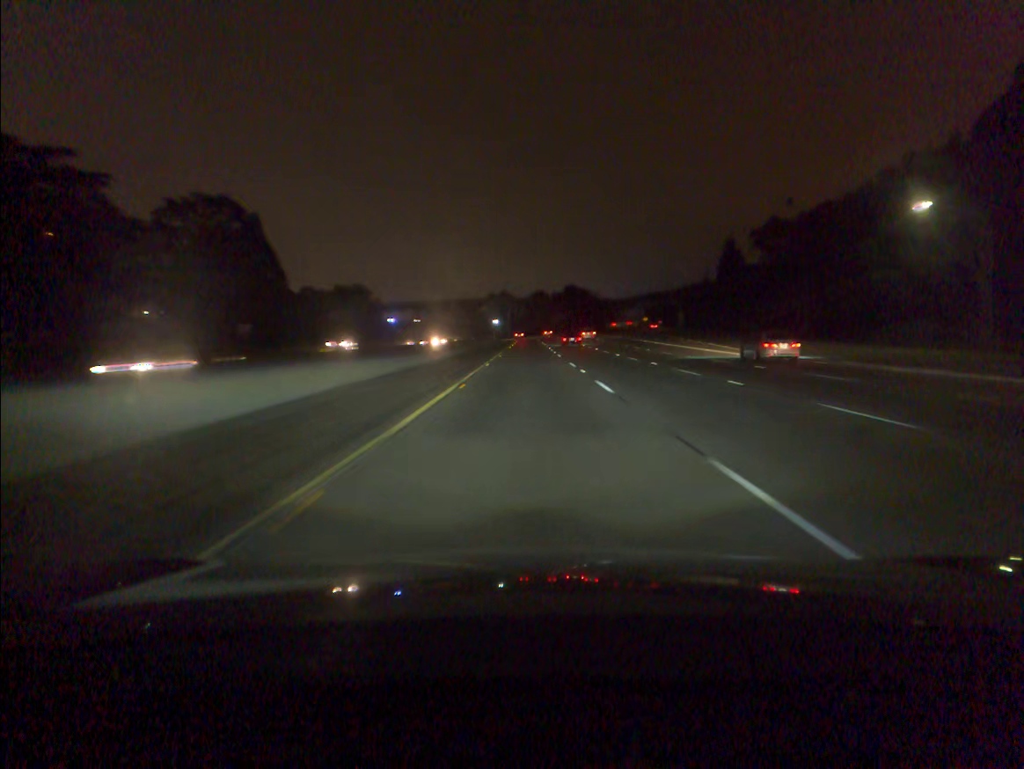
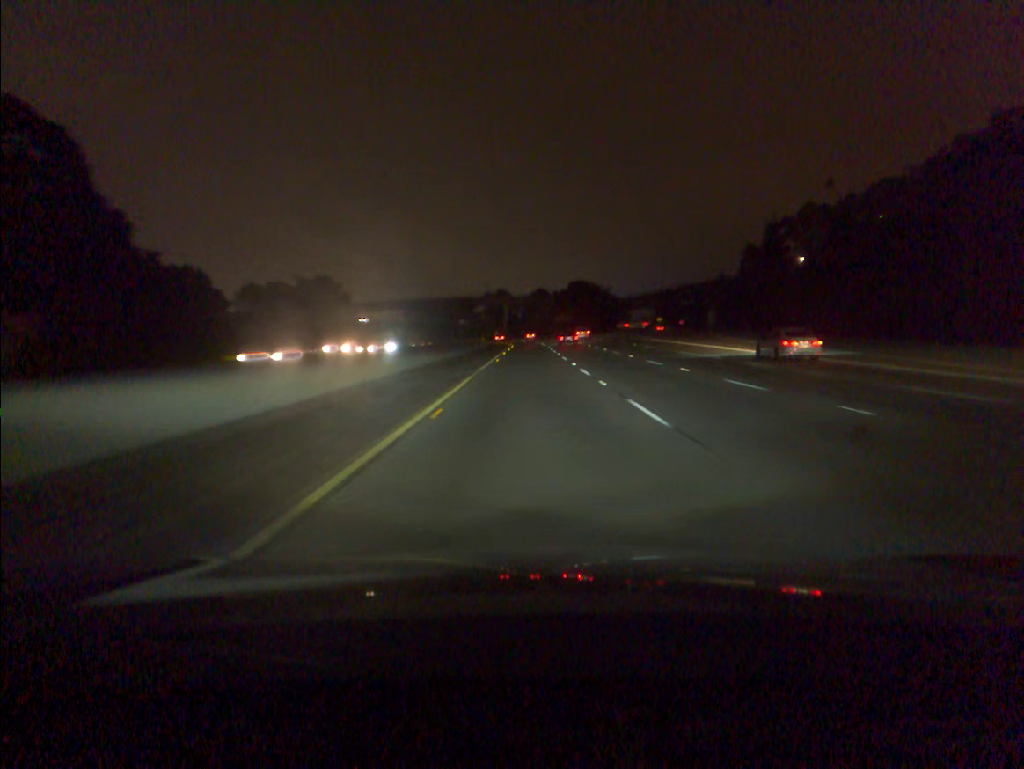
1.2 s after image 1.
(0.0, +36.1) m; 0°
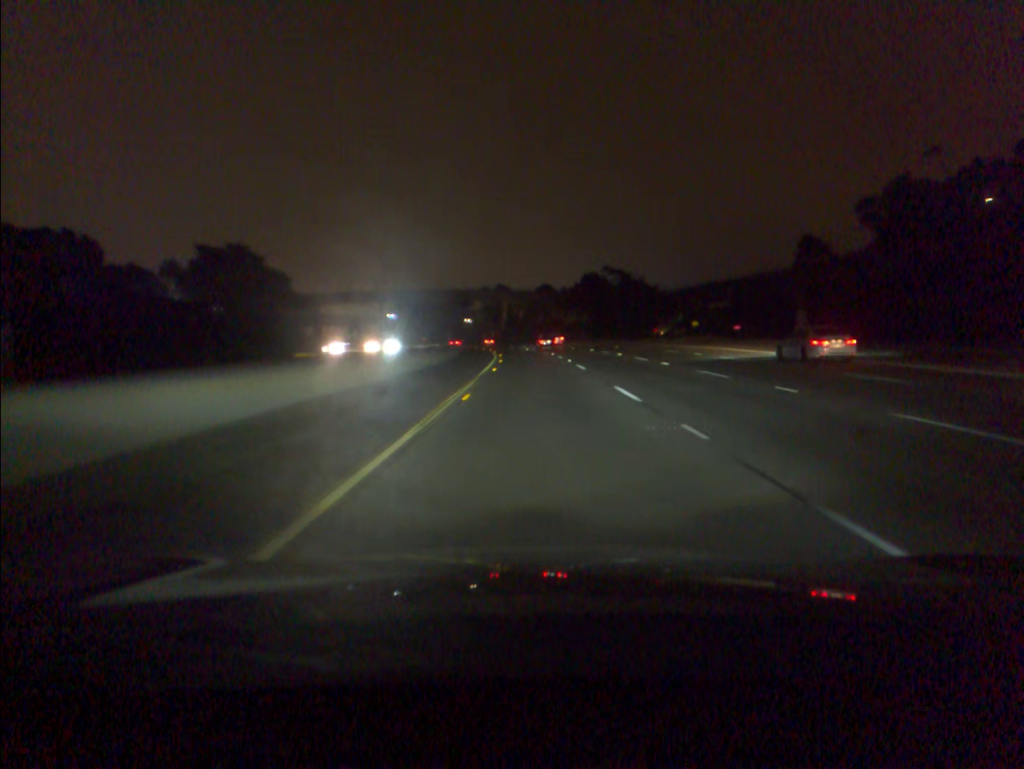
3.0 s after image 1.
(-0.1, +54.2) m; 0°
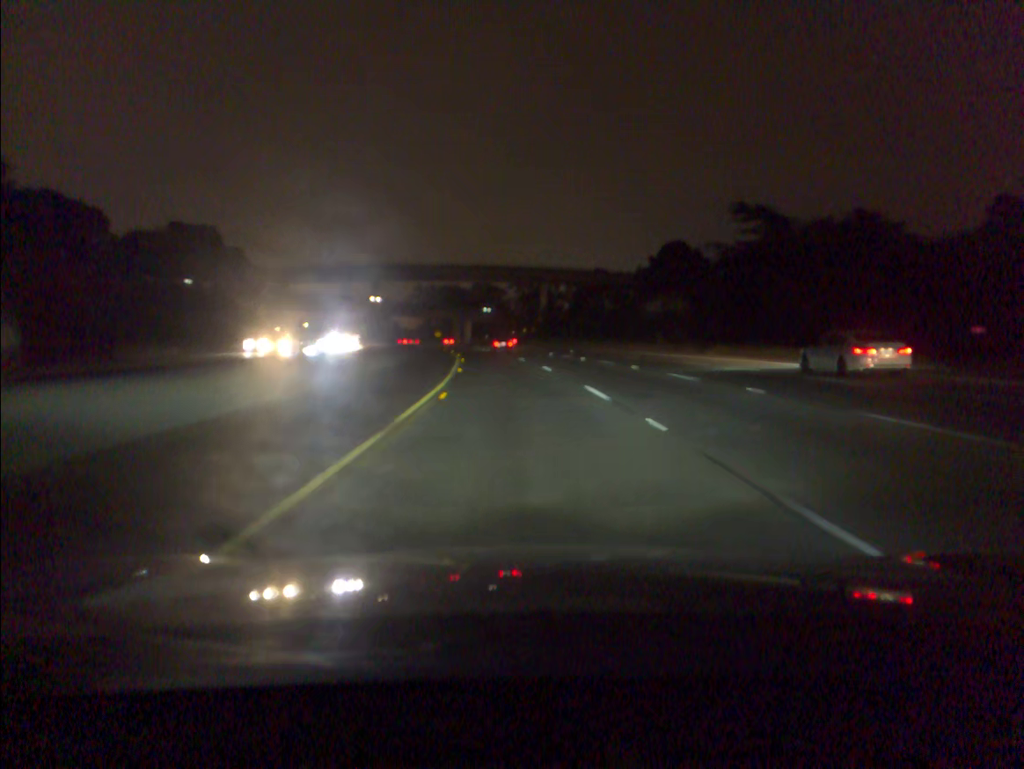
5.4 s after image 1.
(-0.8, +72.4) m; -3°
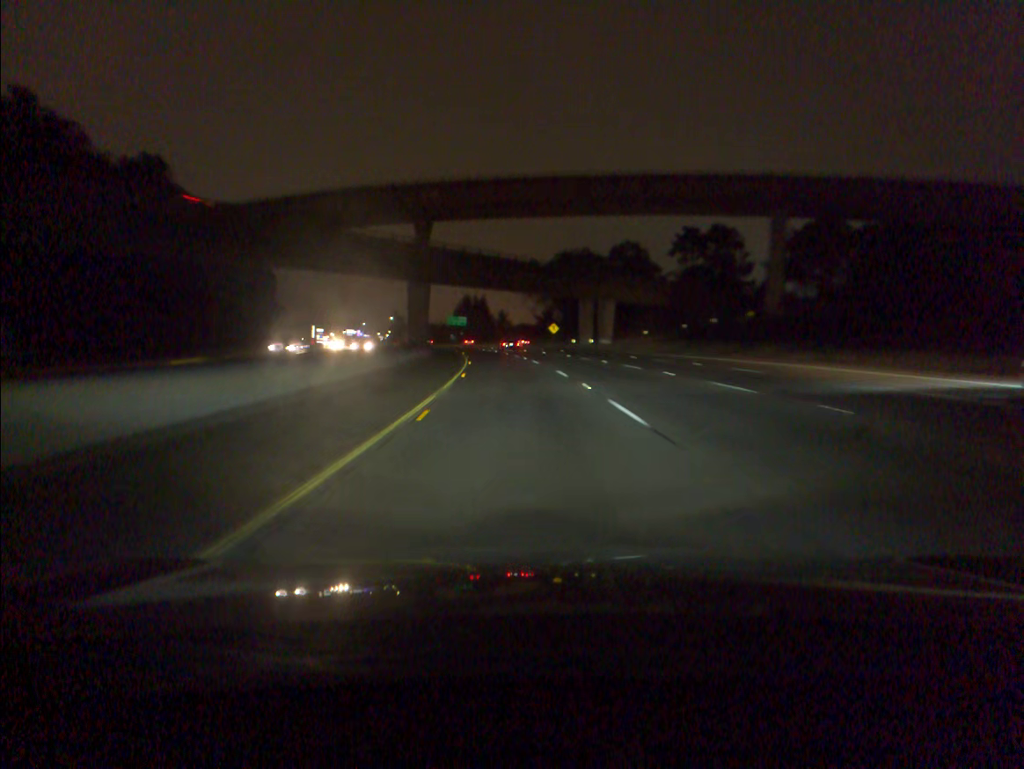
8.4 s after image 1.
(-7.4, +91.1) m; -10°
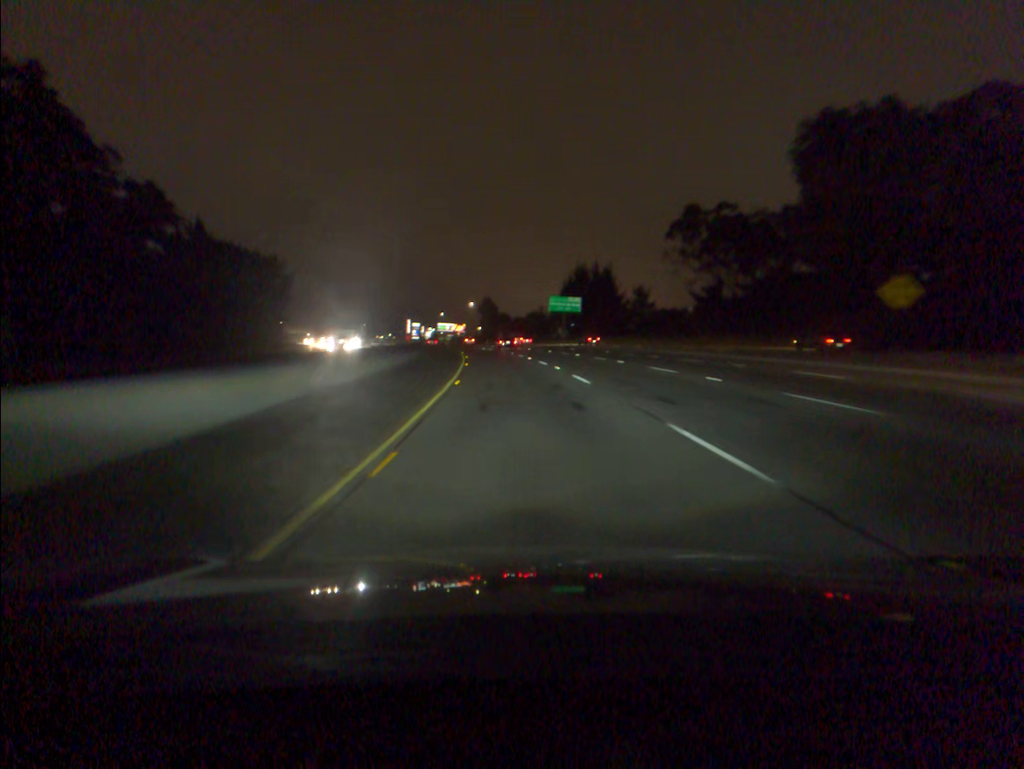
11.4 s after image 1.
(-6.6, +92.4) m; -8°
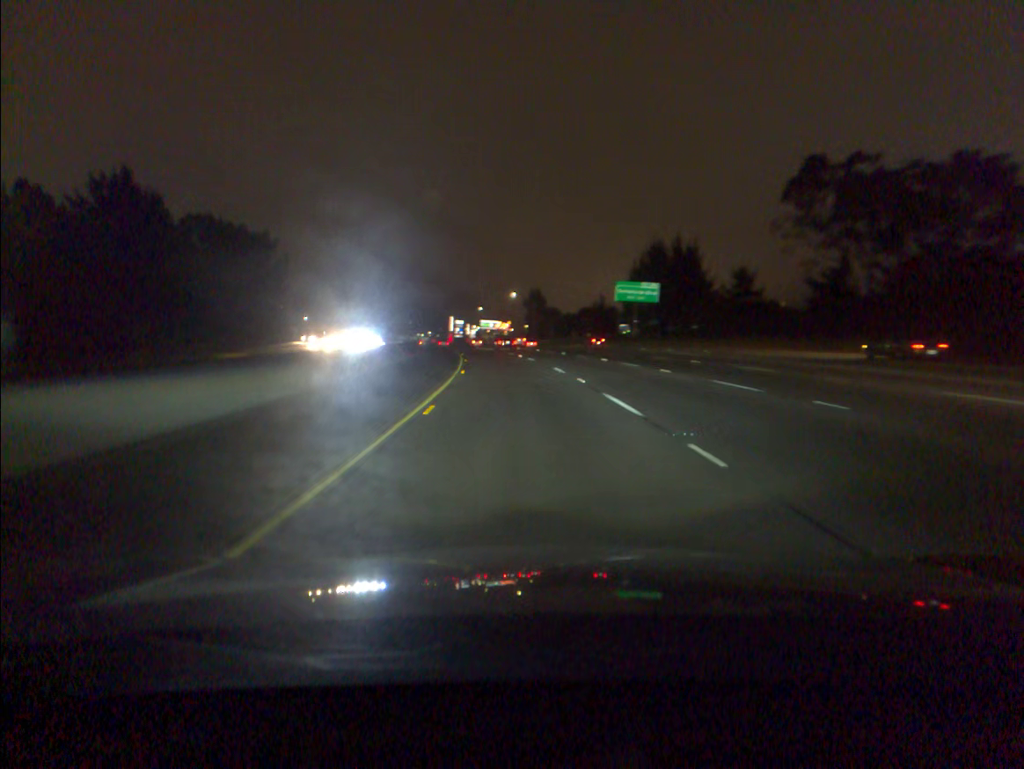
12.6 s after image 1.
(-1.1, +37.7) m; -4°
